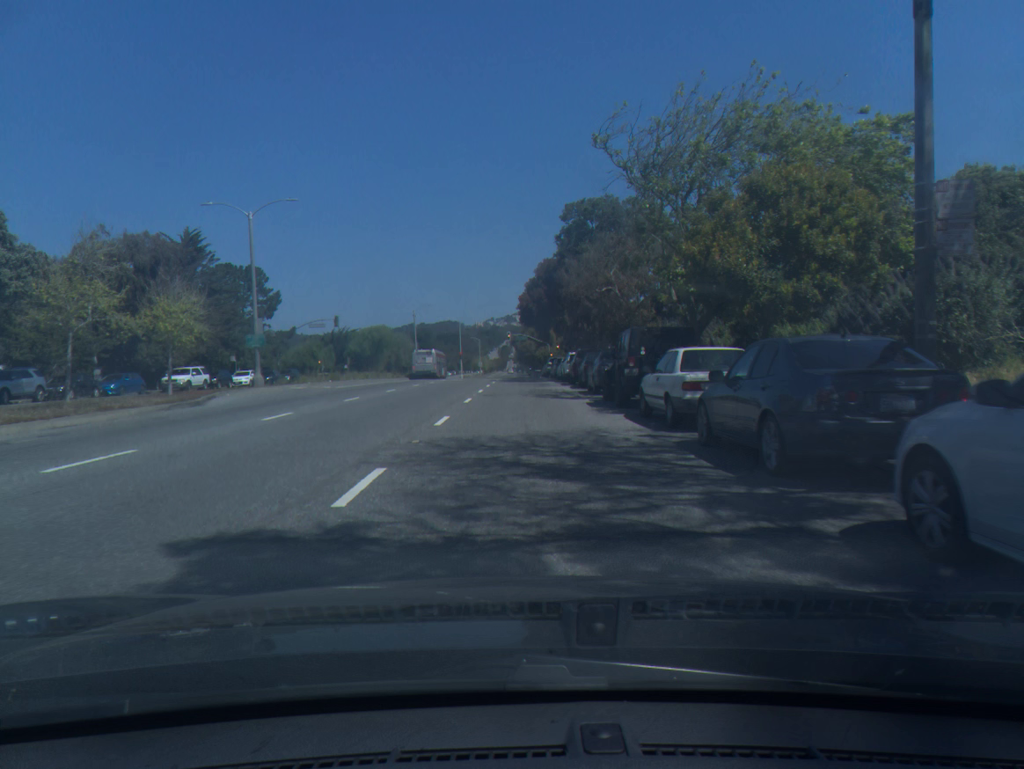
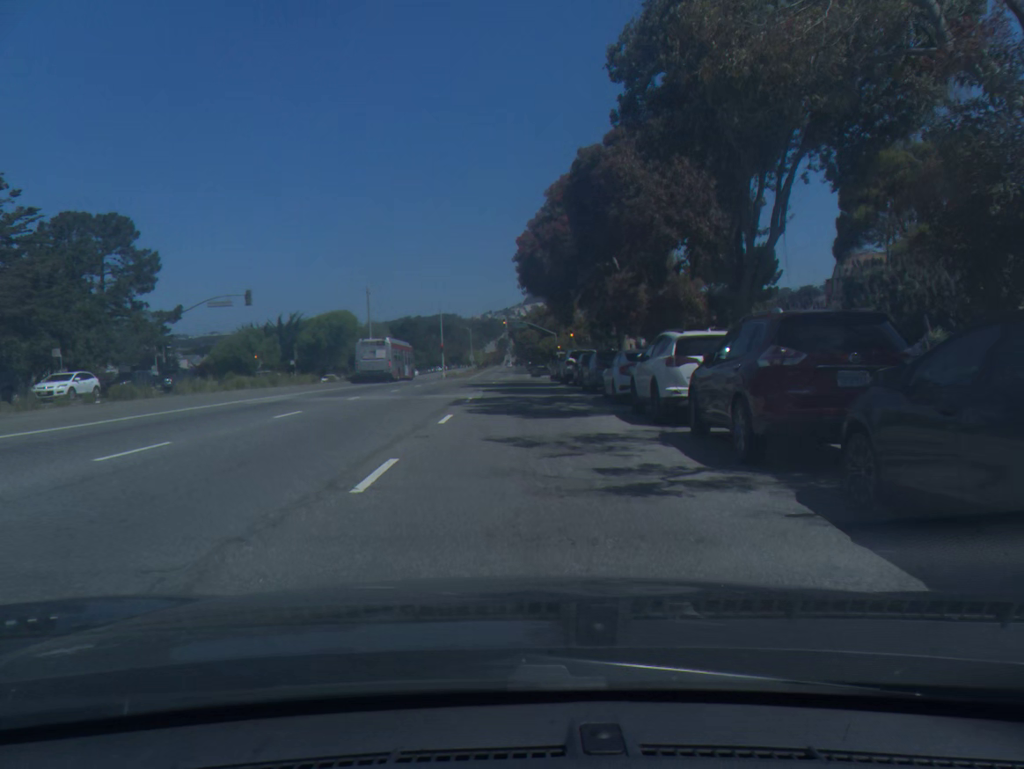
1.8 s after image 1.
(-0.1, +28.6) m; 0°
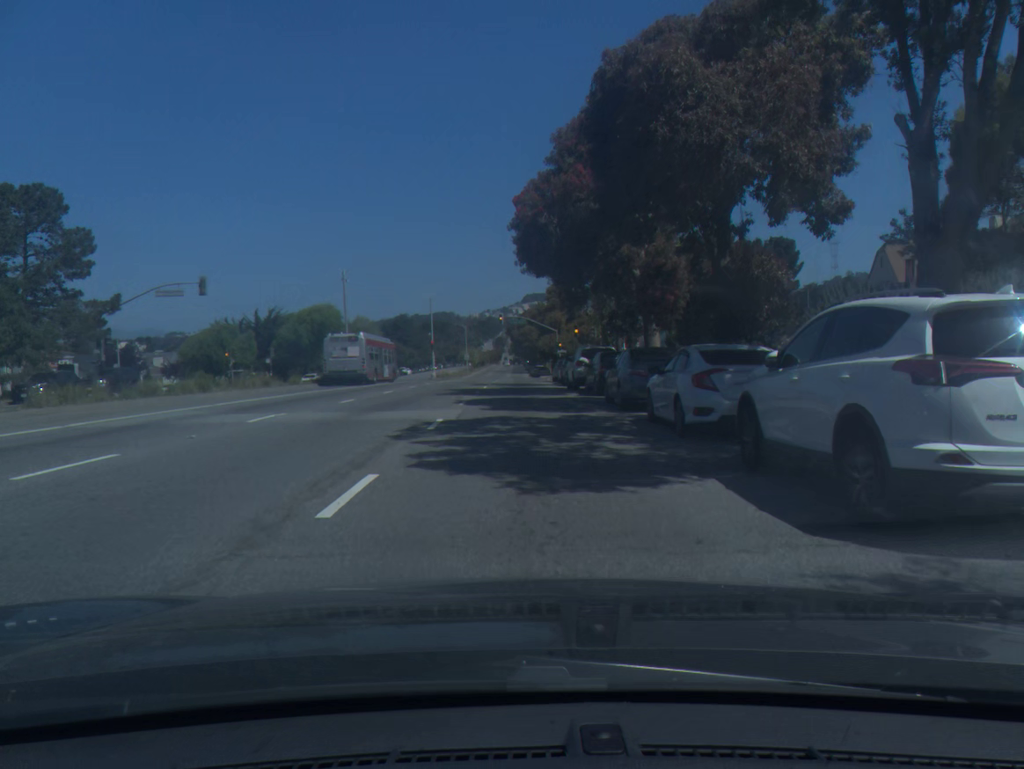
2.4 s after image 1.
(0.0, +8.5) m; 0°
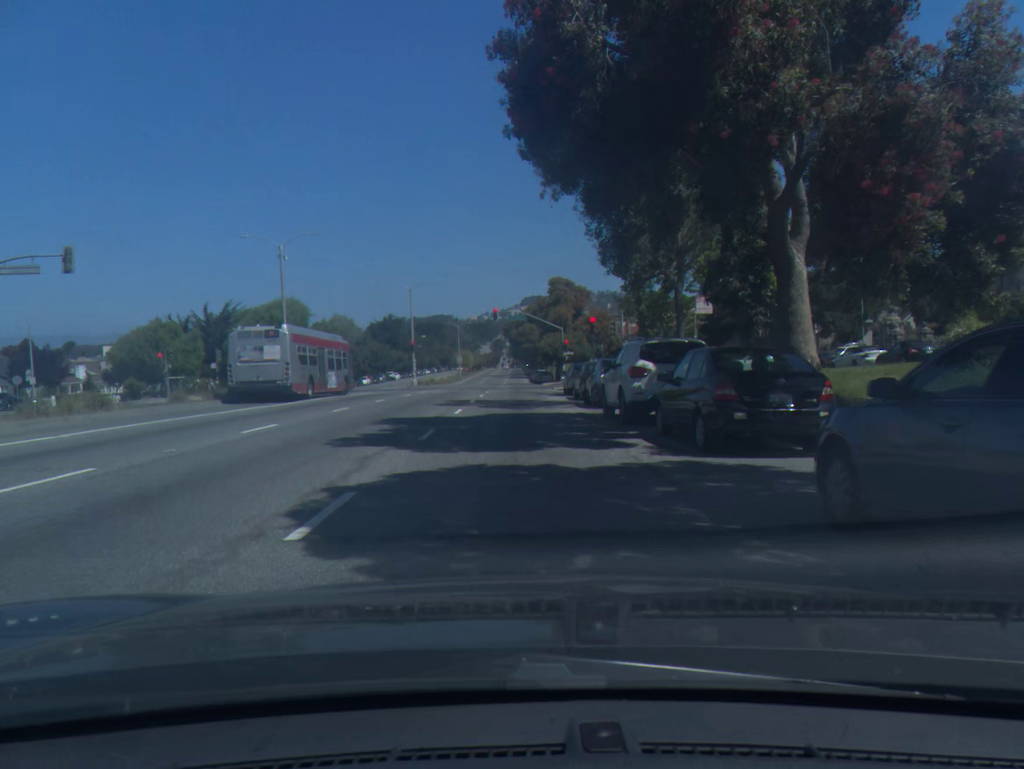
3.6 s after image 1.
(0.0, +15.3) m; 0°
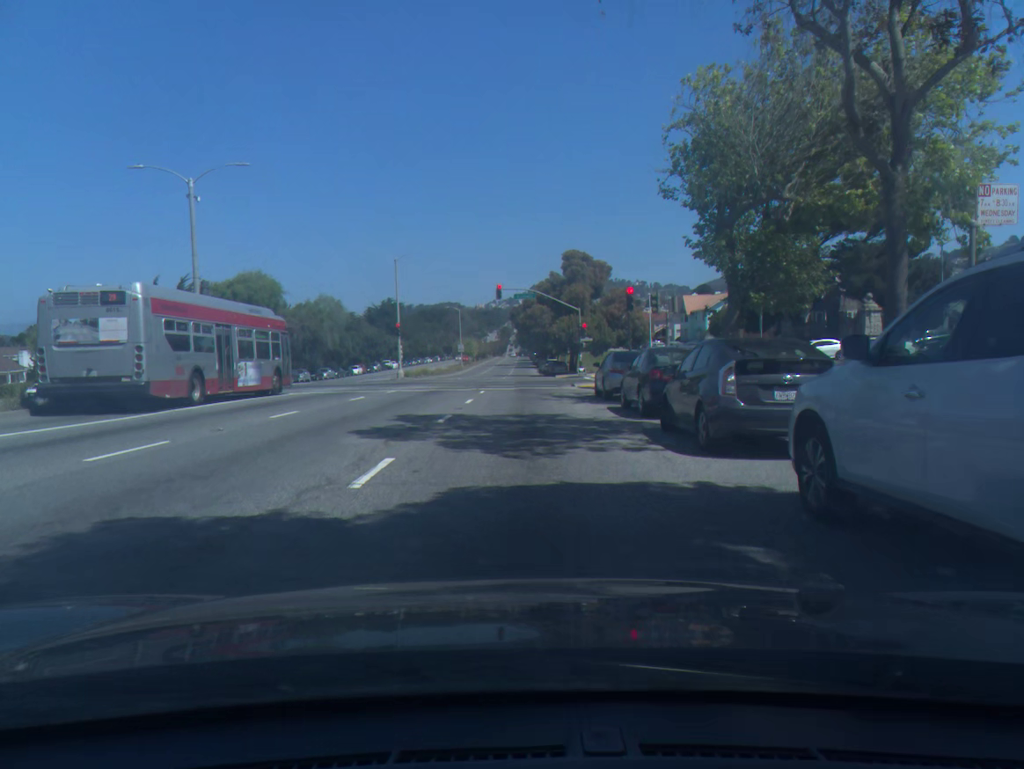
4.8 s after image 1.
(-0.1, +13.3) m; -1°
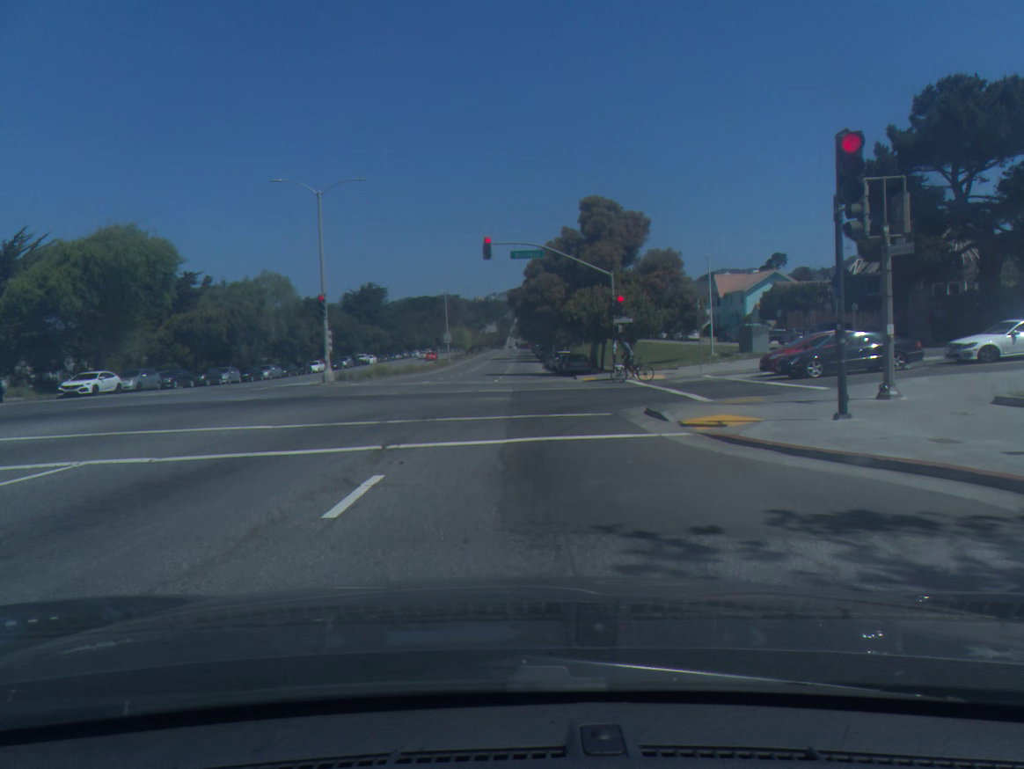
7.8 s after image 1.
(0.0, +23.4) m; 0°
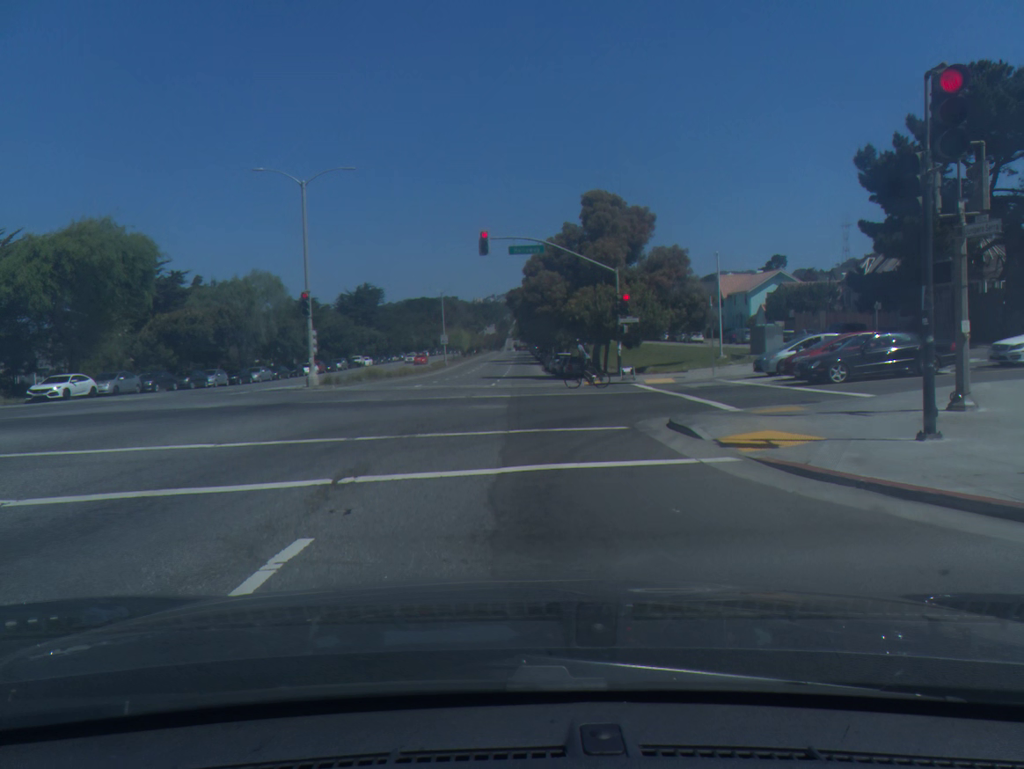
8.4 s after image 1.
(0.0, +2.7) m; 0°
